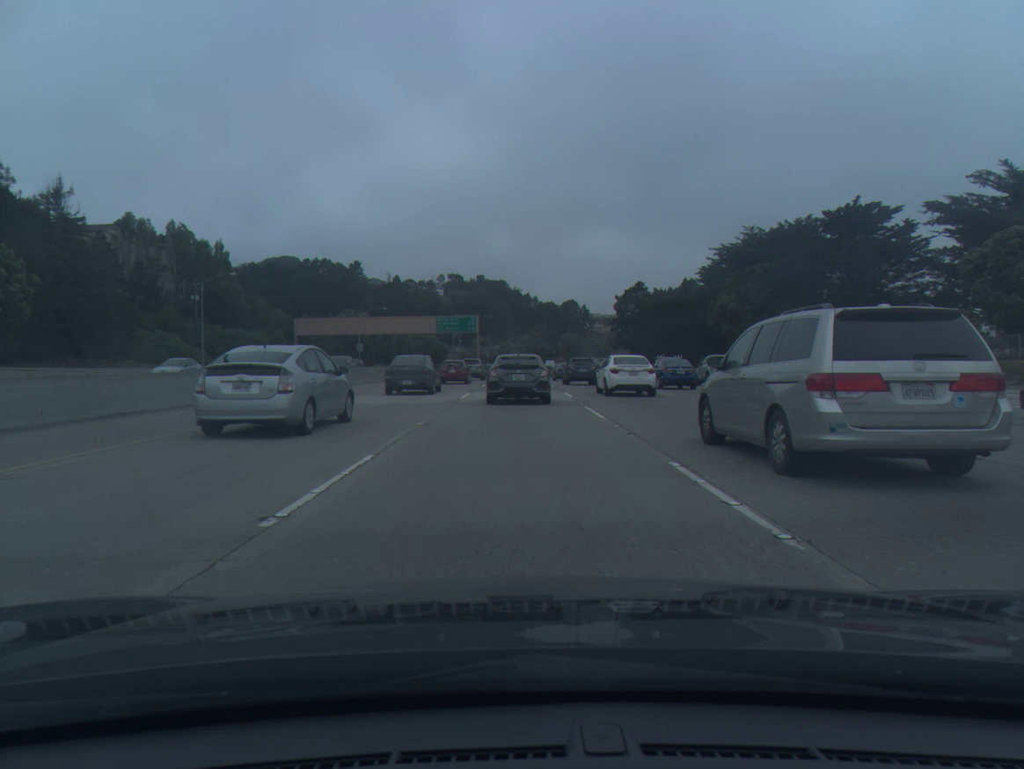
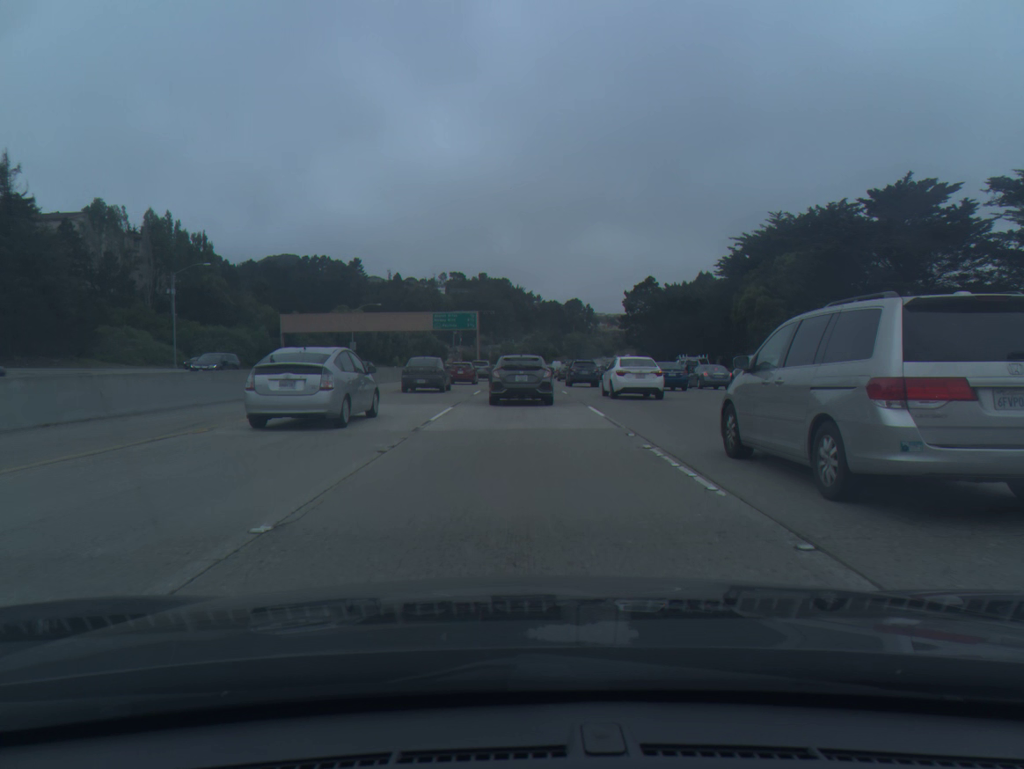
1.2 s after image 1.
(0.0, +9.3) m; 0°
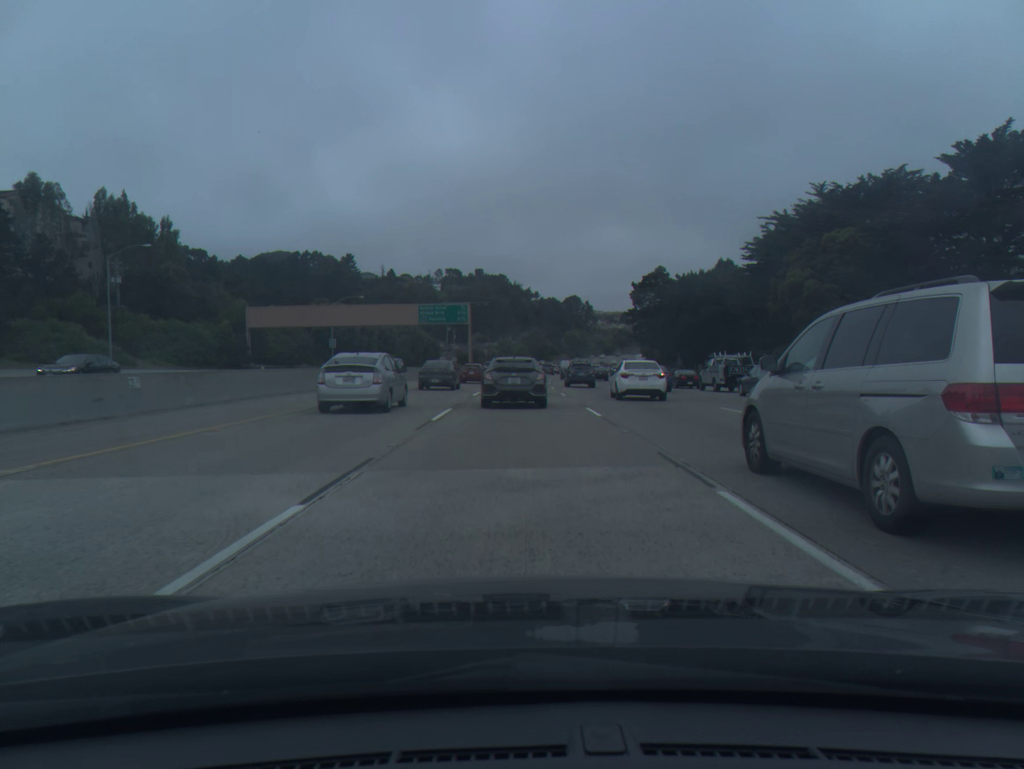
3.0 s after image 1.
(0.0, +14.1) m; 0°
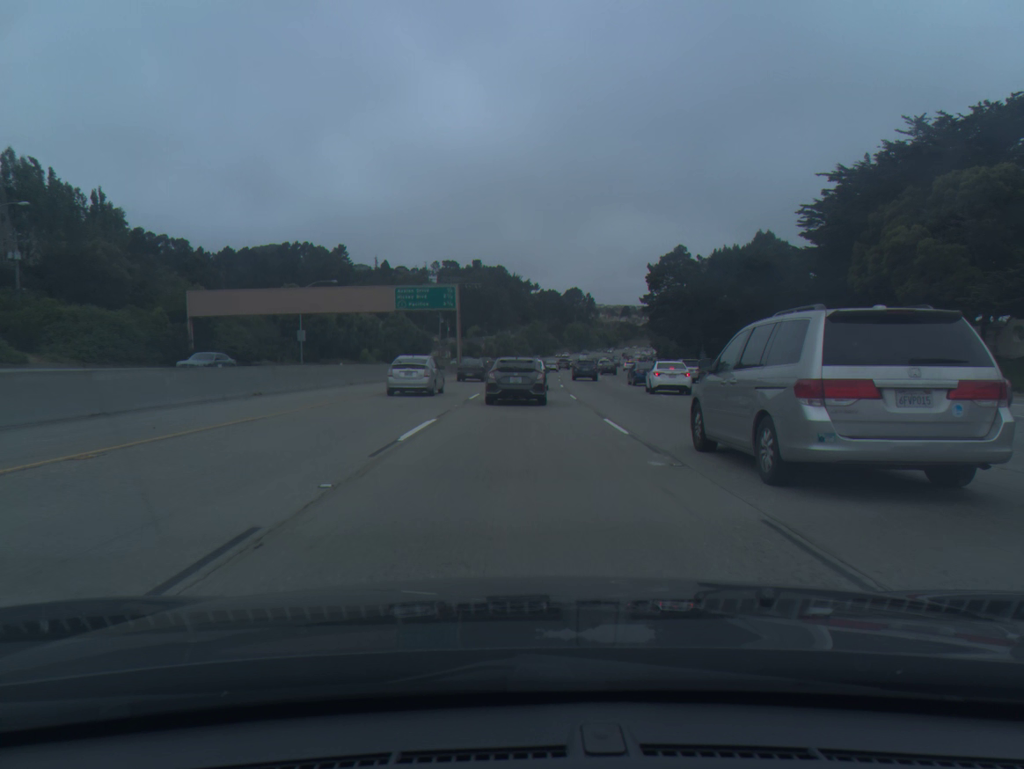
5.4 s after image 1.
(0.0, +18.8) m; 0°
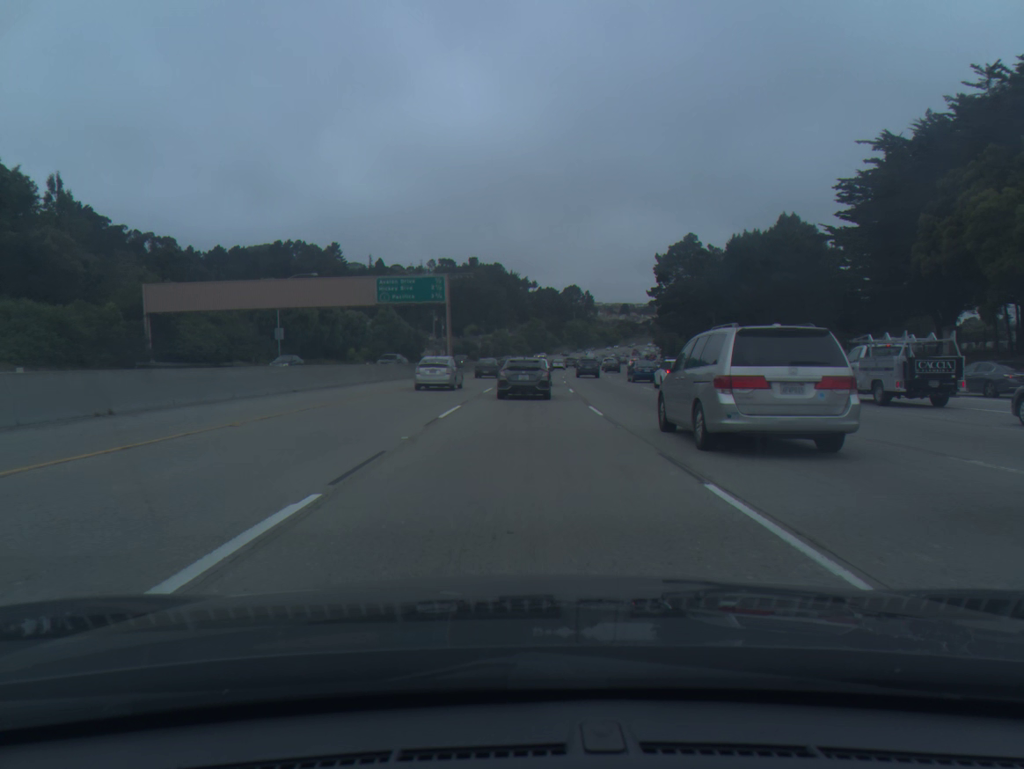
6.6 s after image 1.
(0.0, +9.5) m; 0°
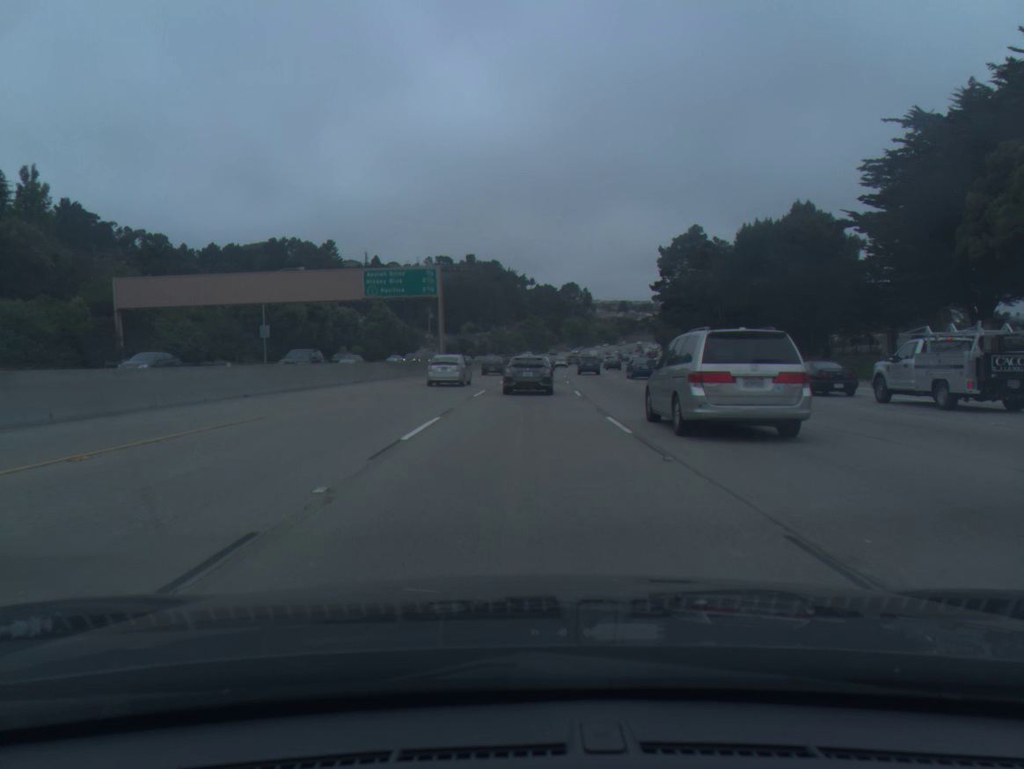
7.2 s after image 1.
(0.0, +5.1) m; 0°
